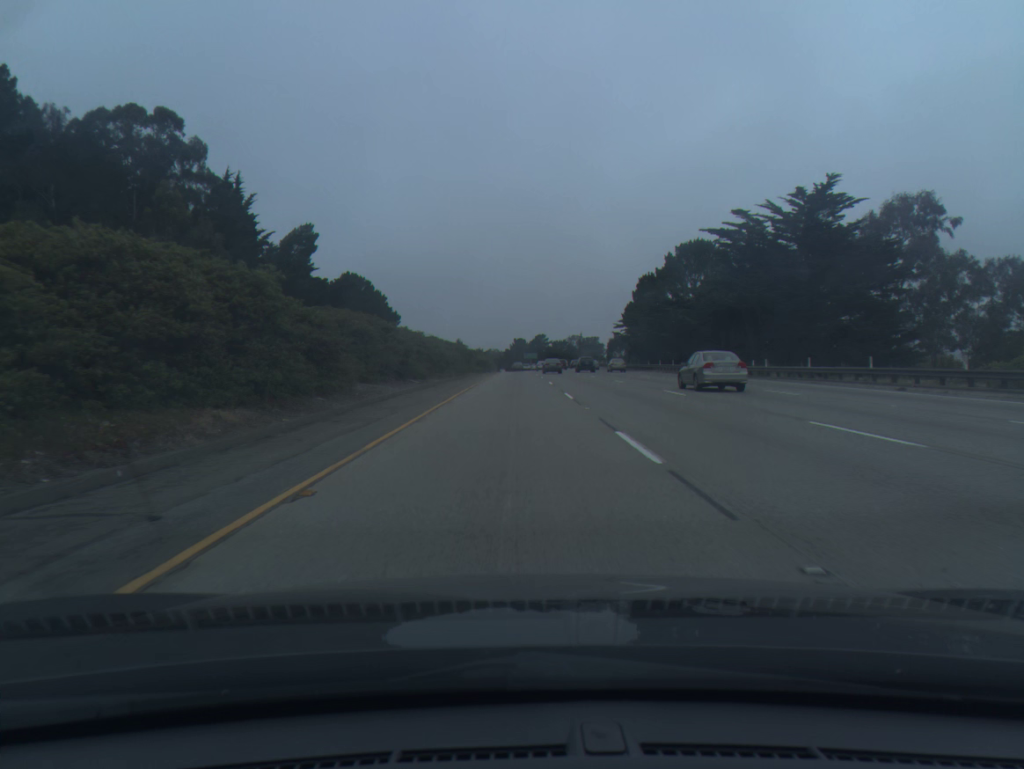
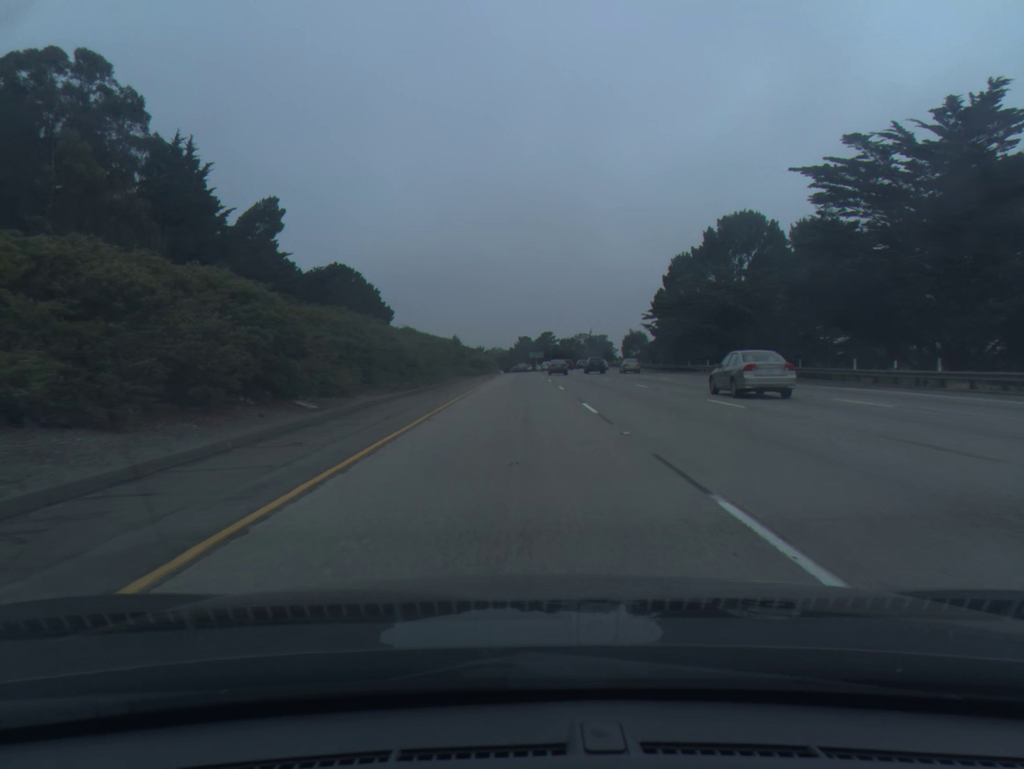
(-0.1, +20.6) m; 0°
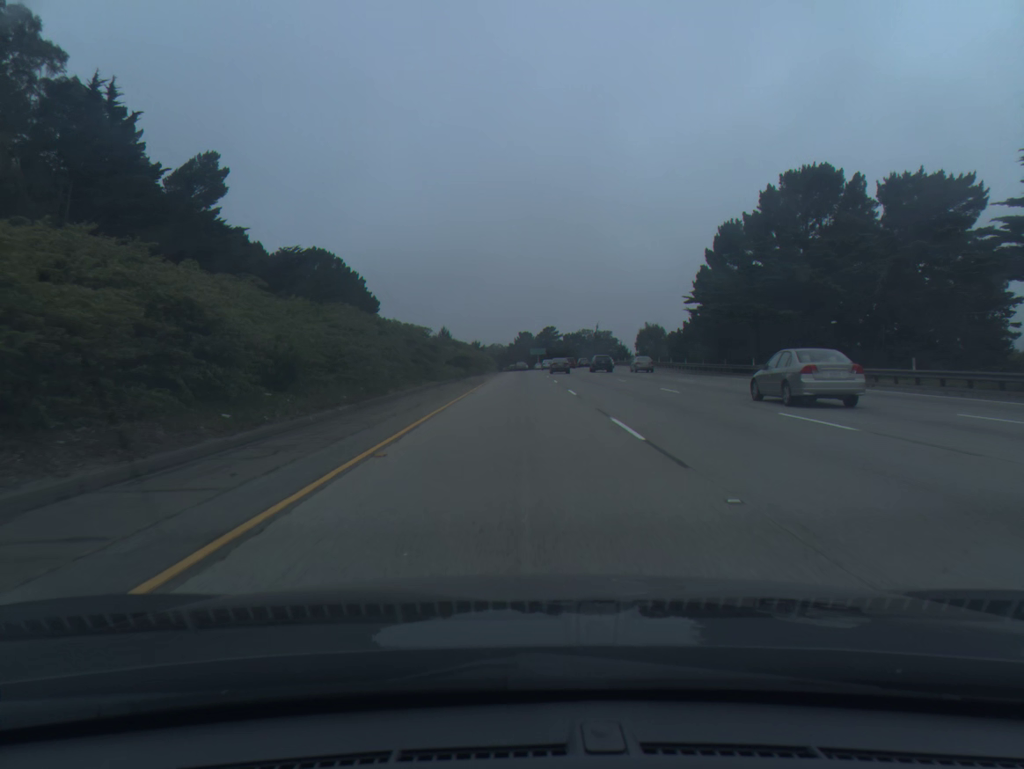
(0.0, +20.6) m; 0°
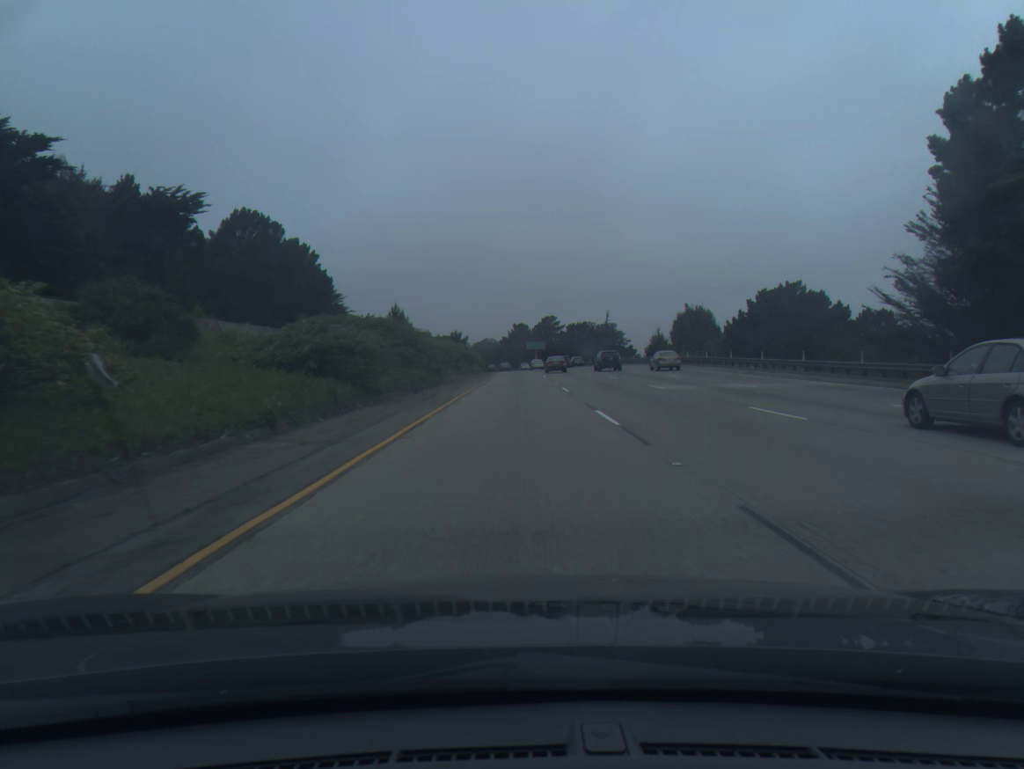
(+0.2, +41.3) m; 0°
